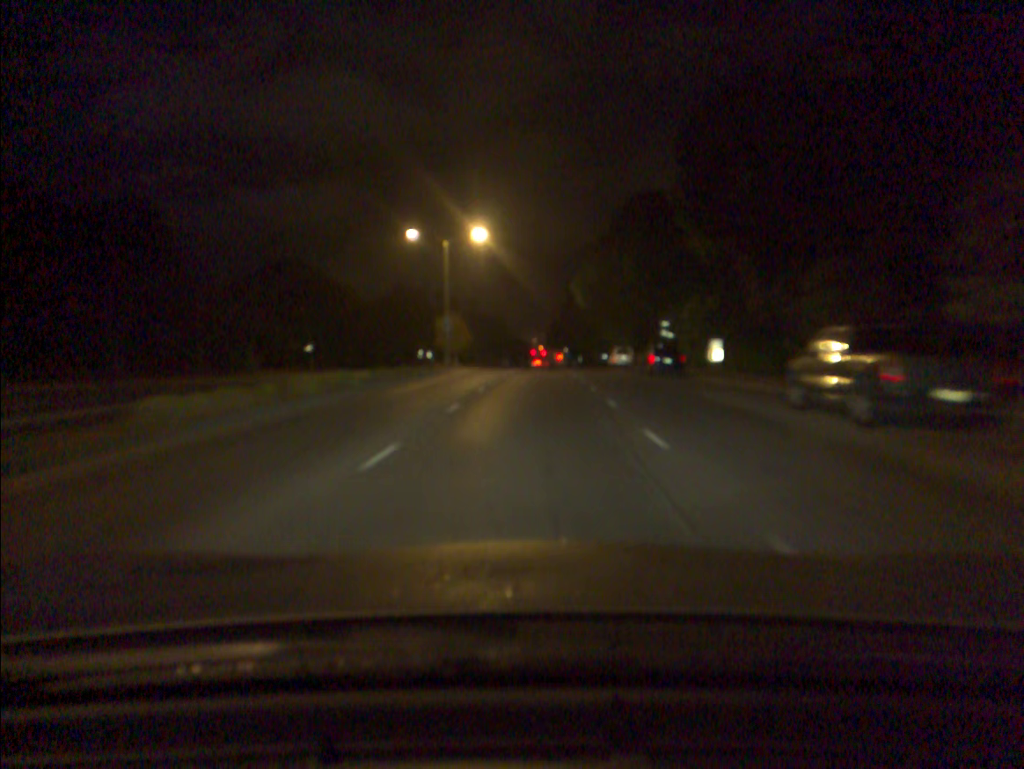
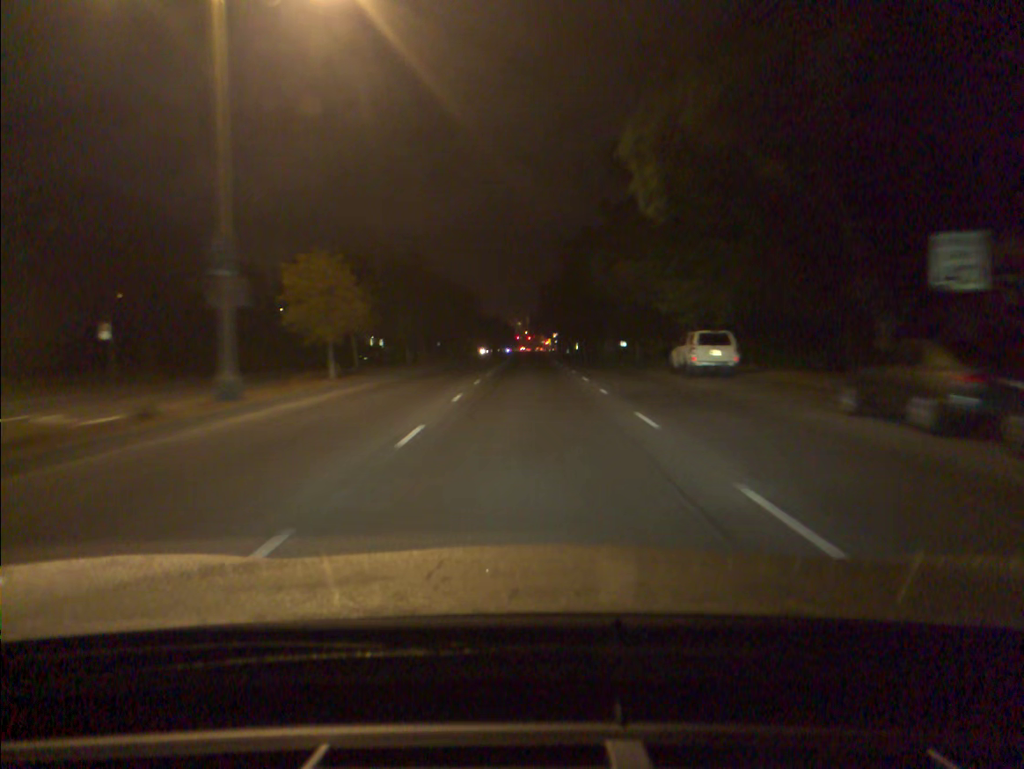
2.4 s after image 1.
(+0.3, +34.8) m; +1°
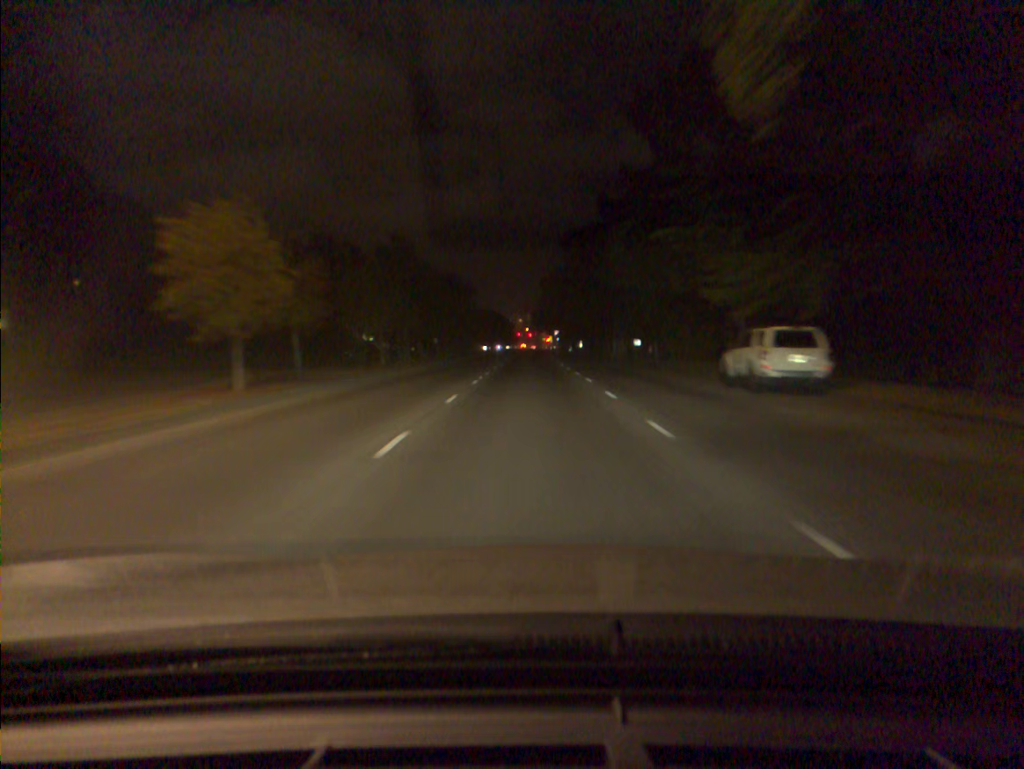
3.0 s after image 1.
(0.0, +8.8) m; 0°
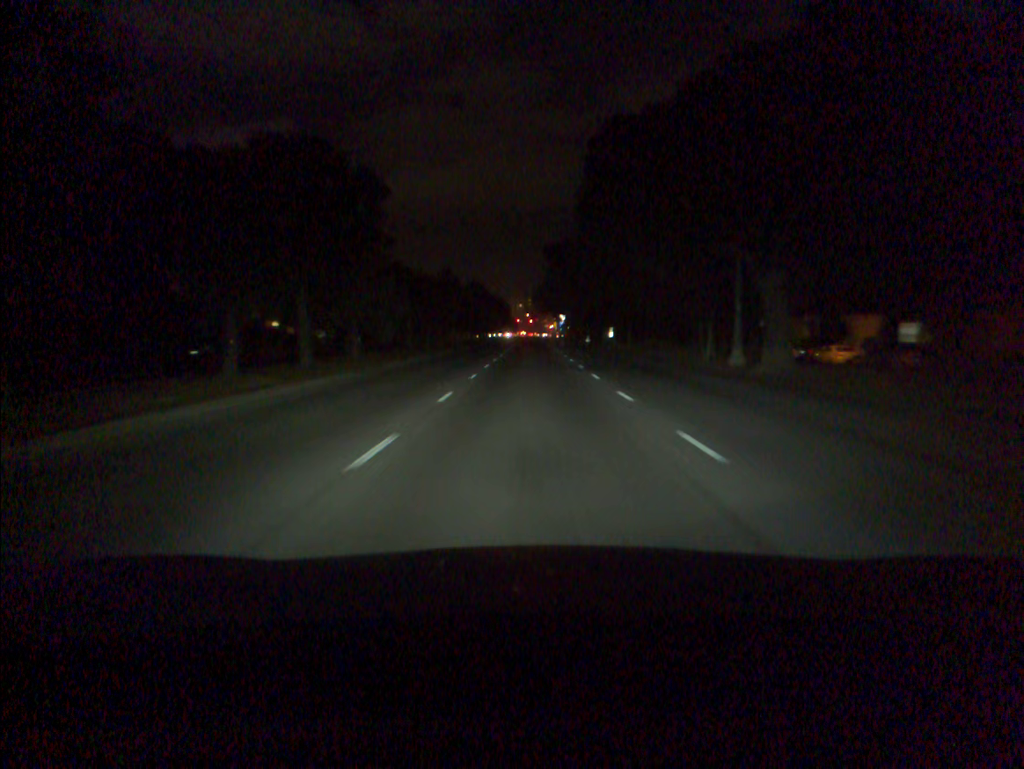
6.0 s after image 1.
(0.0, +44.9) m; 0°
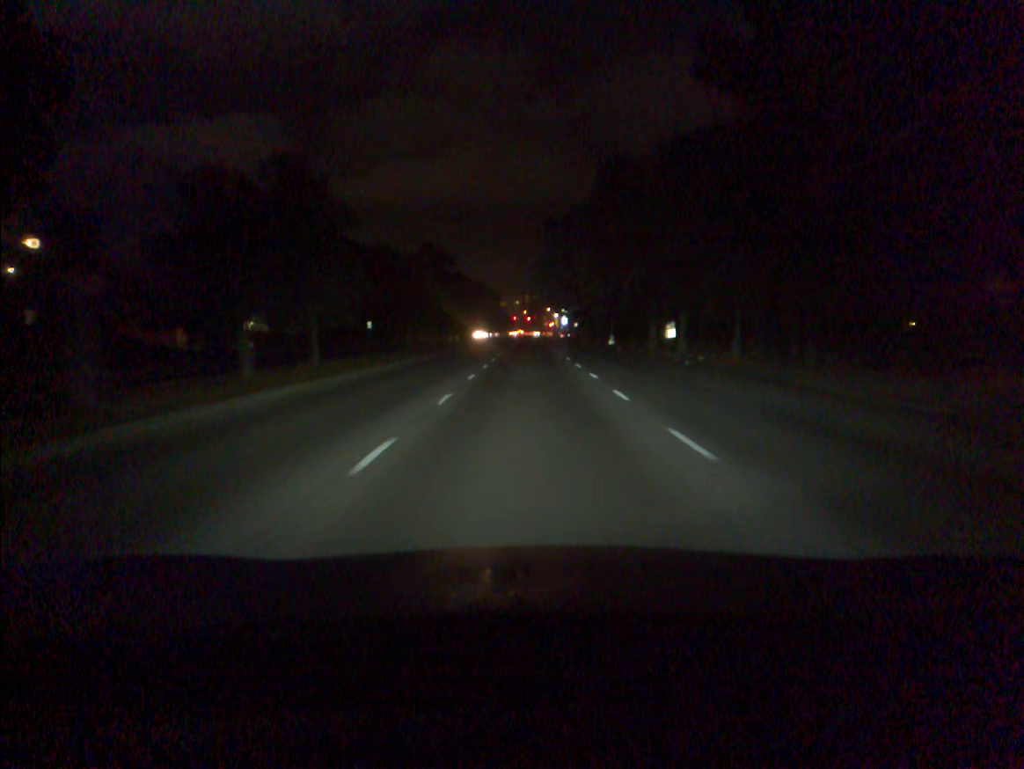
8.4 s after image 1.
(+0.1, +36.0) m; 0°
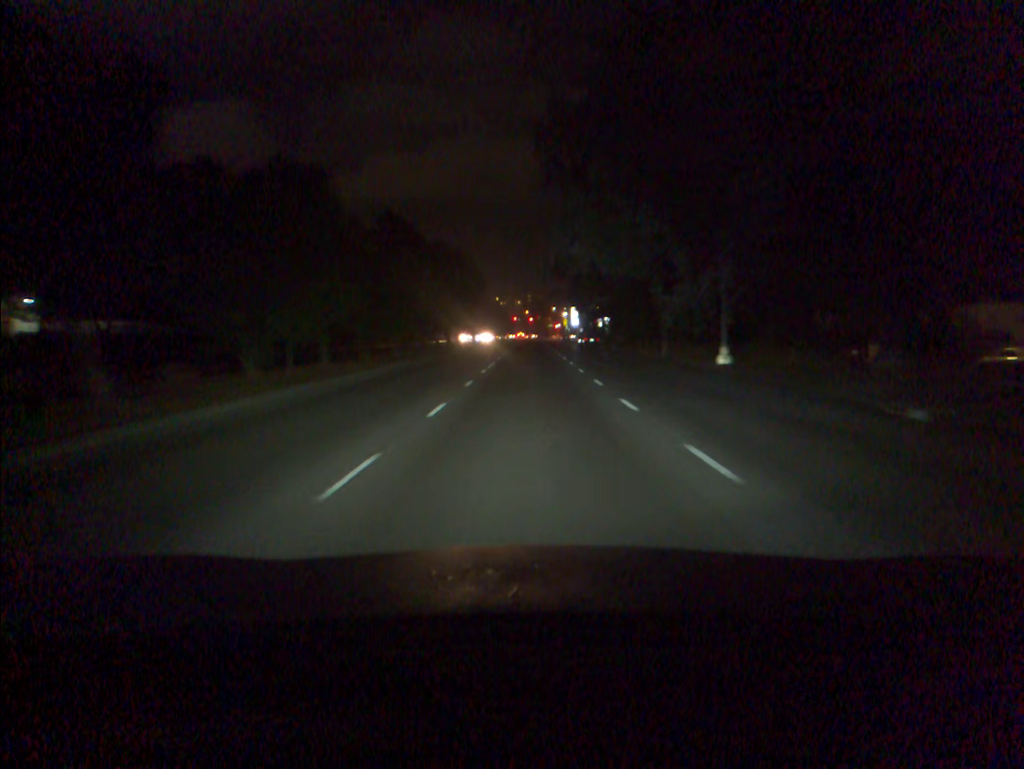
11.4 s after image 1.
(-0.1, +44.7) m; 0°
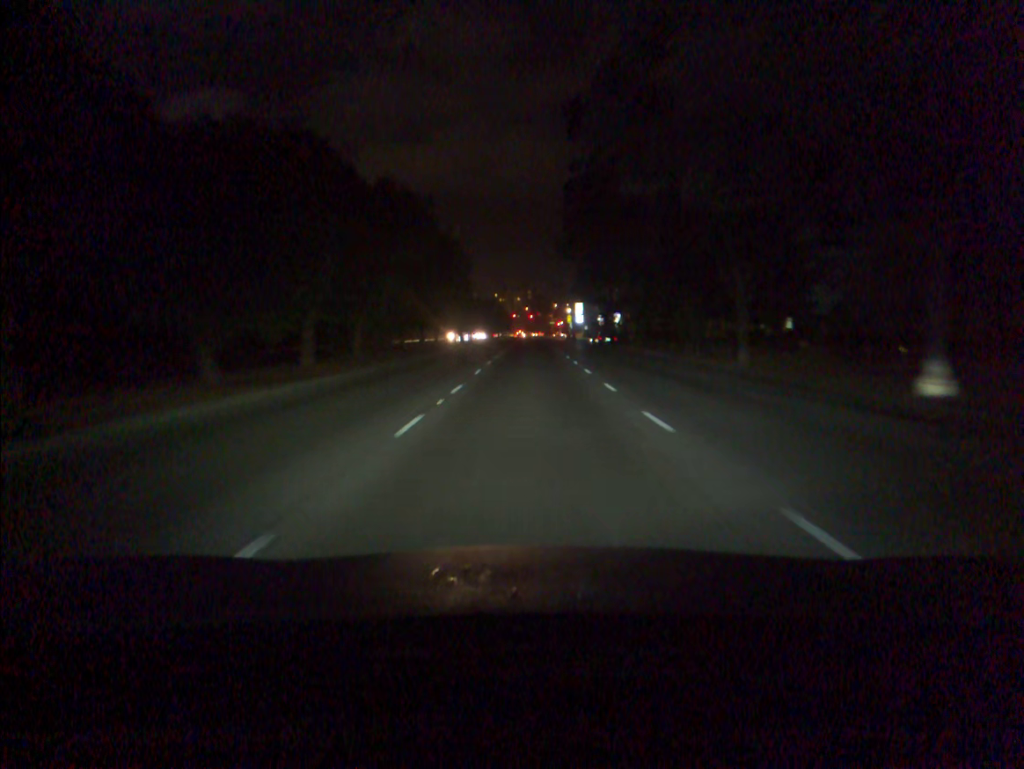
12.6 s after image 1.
(0.0, +17.7) m; 0°
